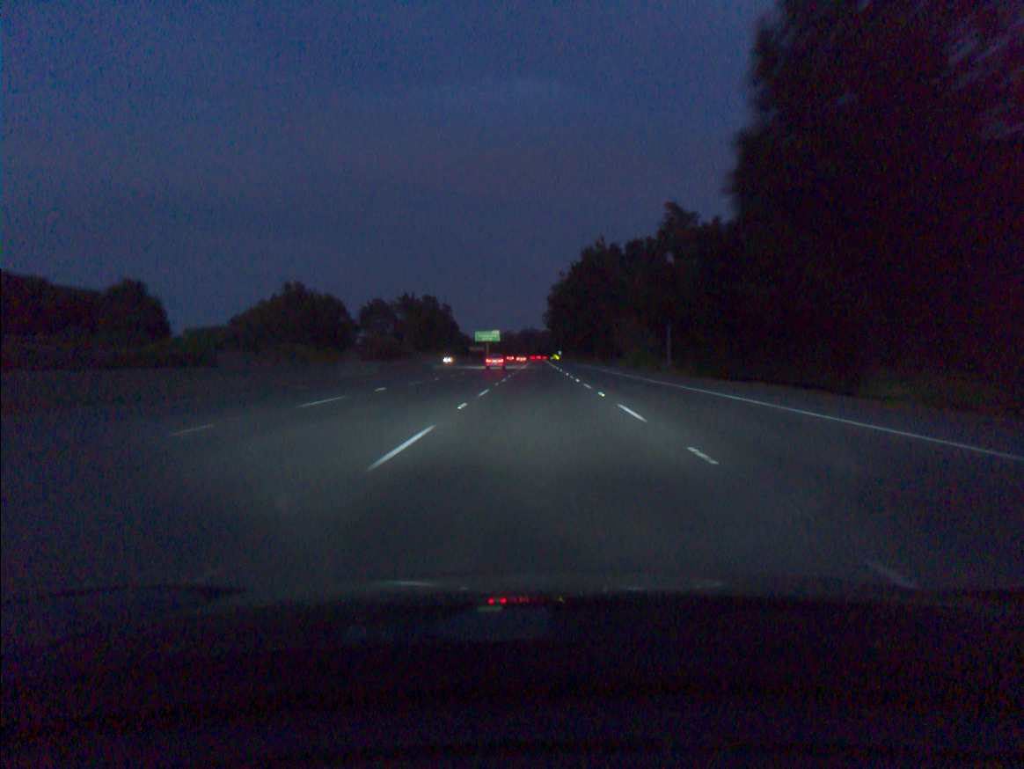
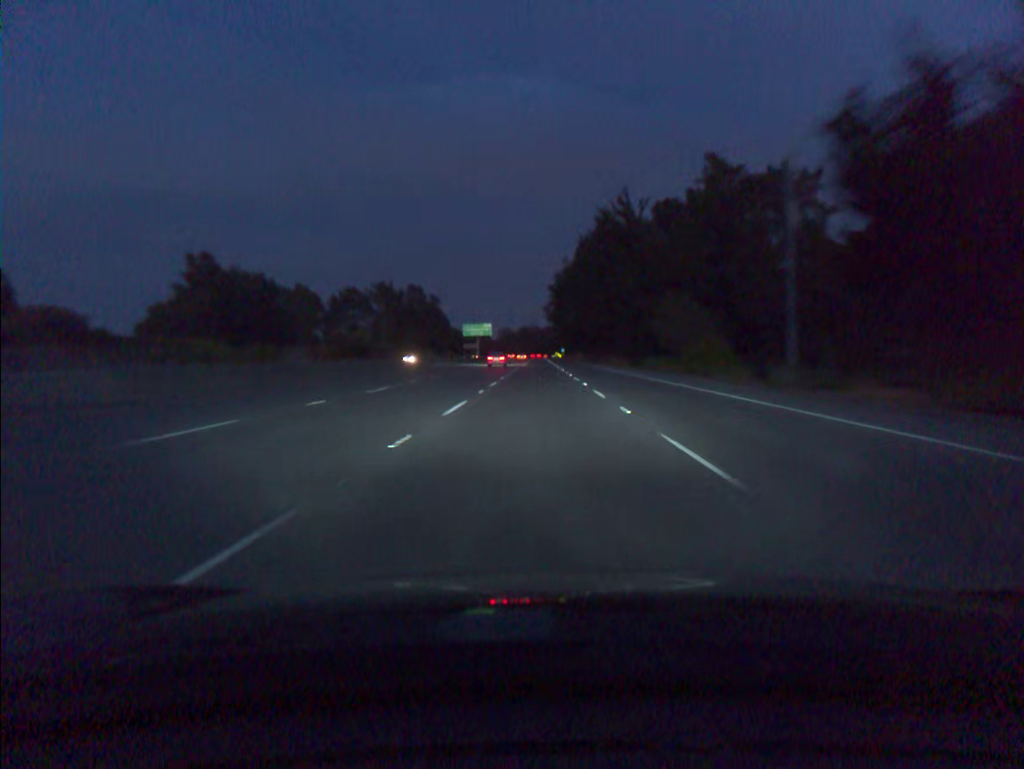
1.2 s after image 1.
(0.0, +36.6) m; 0°
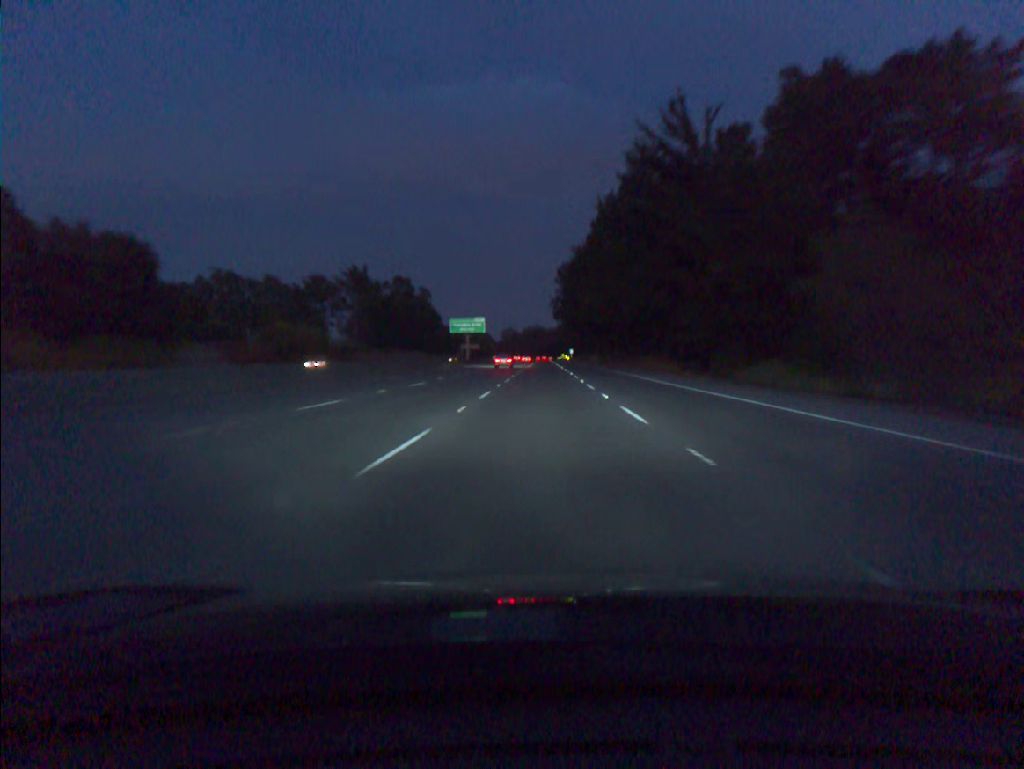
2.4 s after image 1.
(-0.1, +36.6) m; 0°
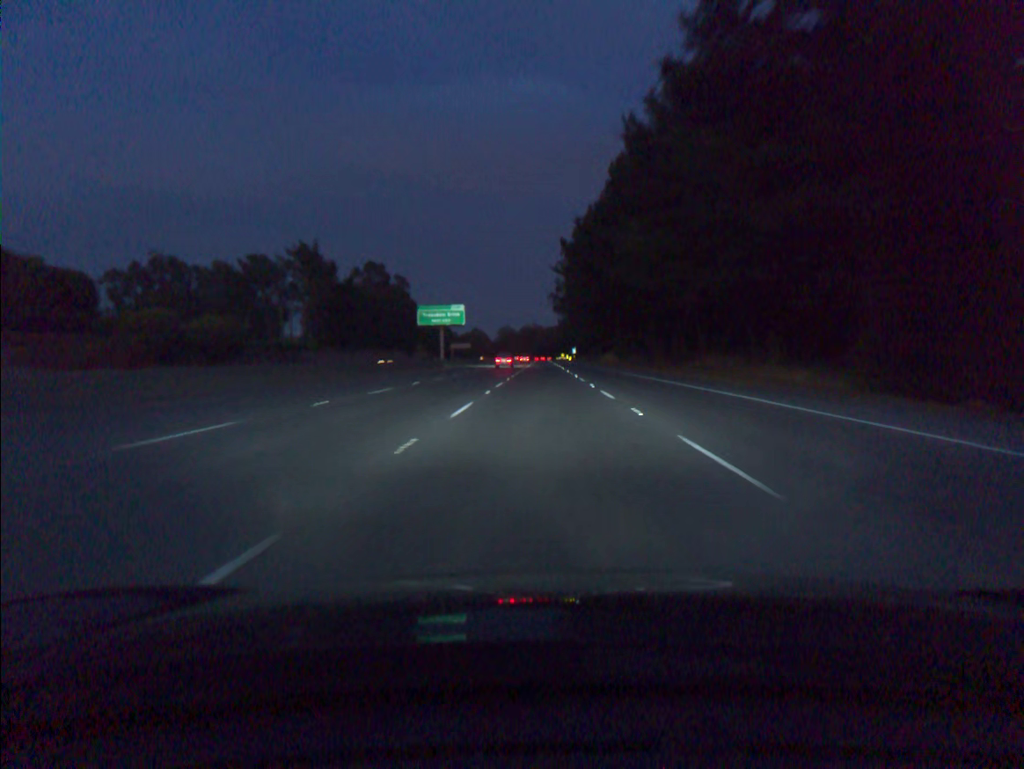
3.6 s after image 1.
(0.0, +36.6) m; 0°
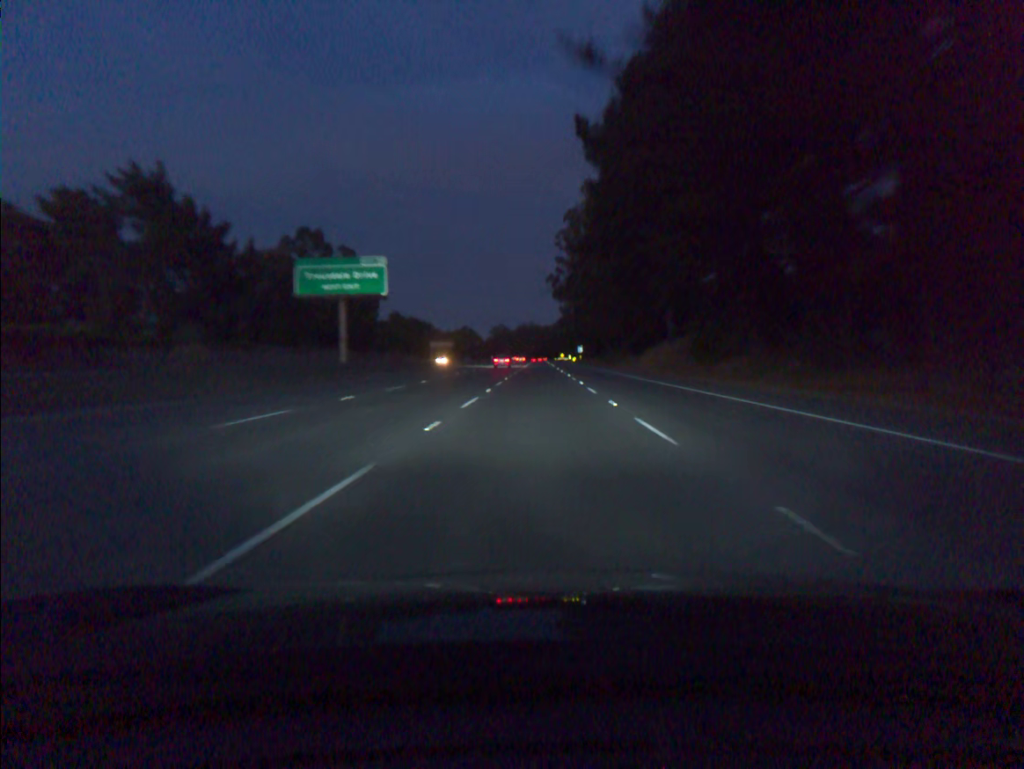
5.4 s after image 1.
(+0.1, +54.9) m; 0°
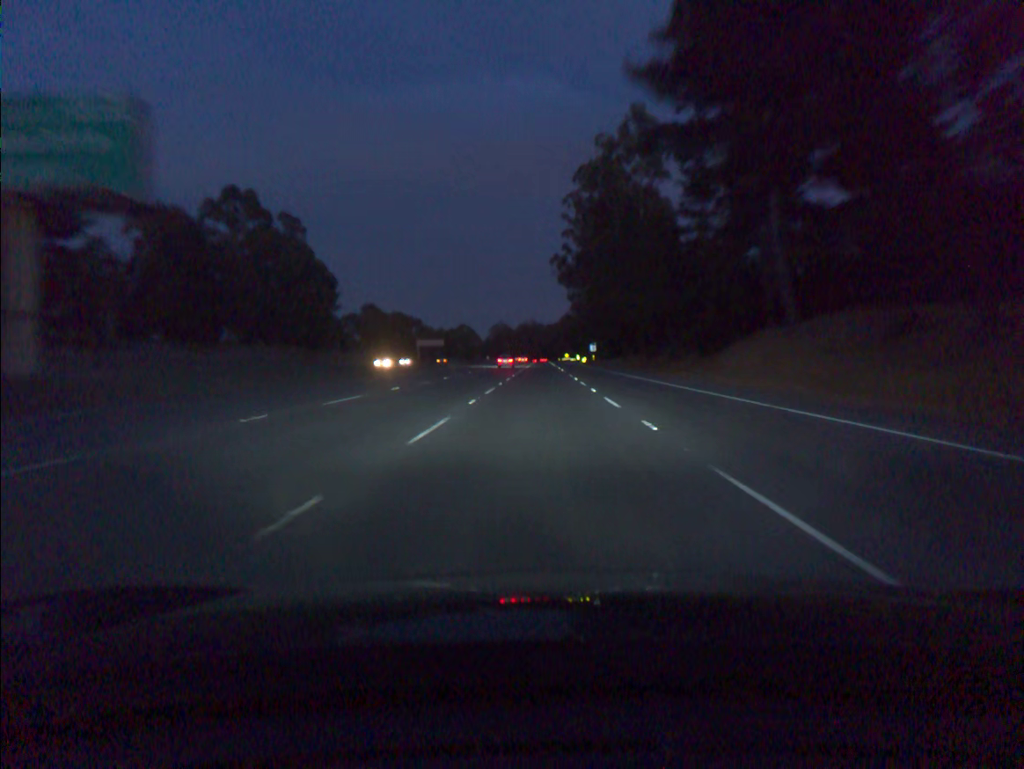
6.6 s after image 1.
(0.0, +36.7) m; 0°
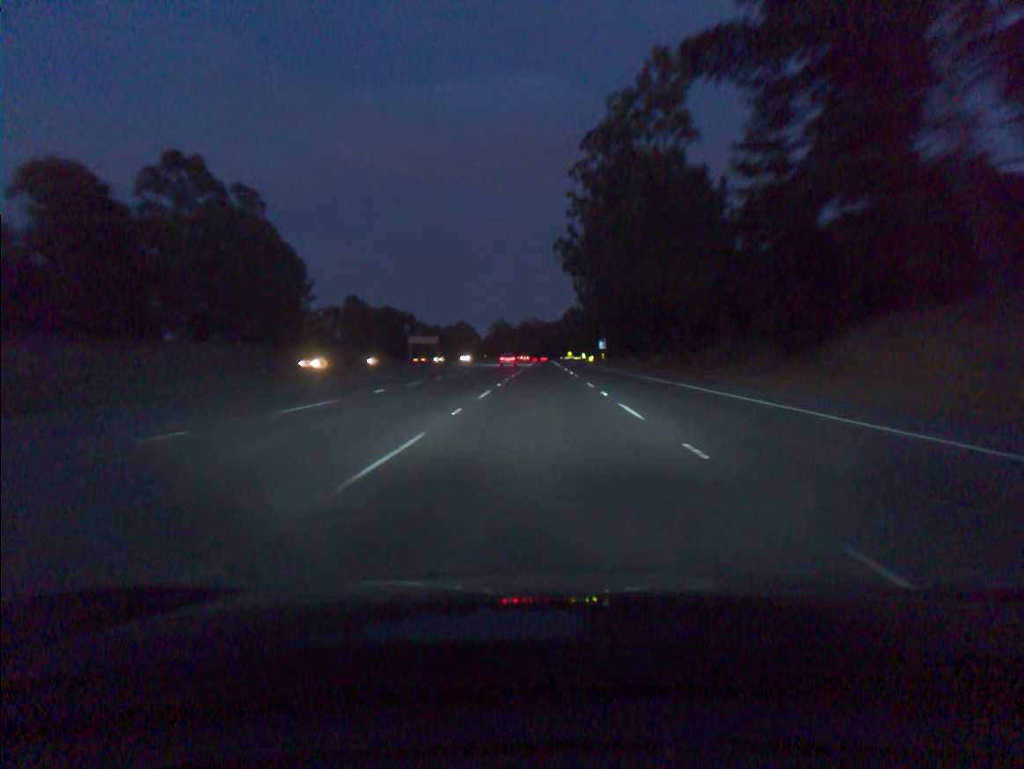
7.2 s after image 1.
(0.0, +18.3) m; 0°
